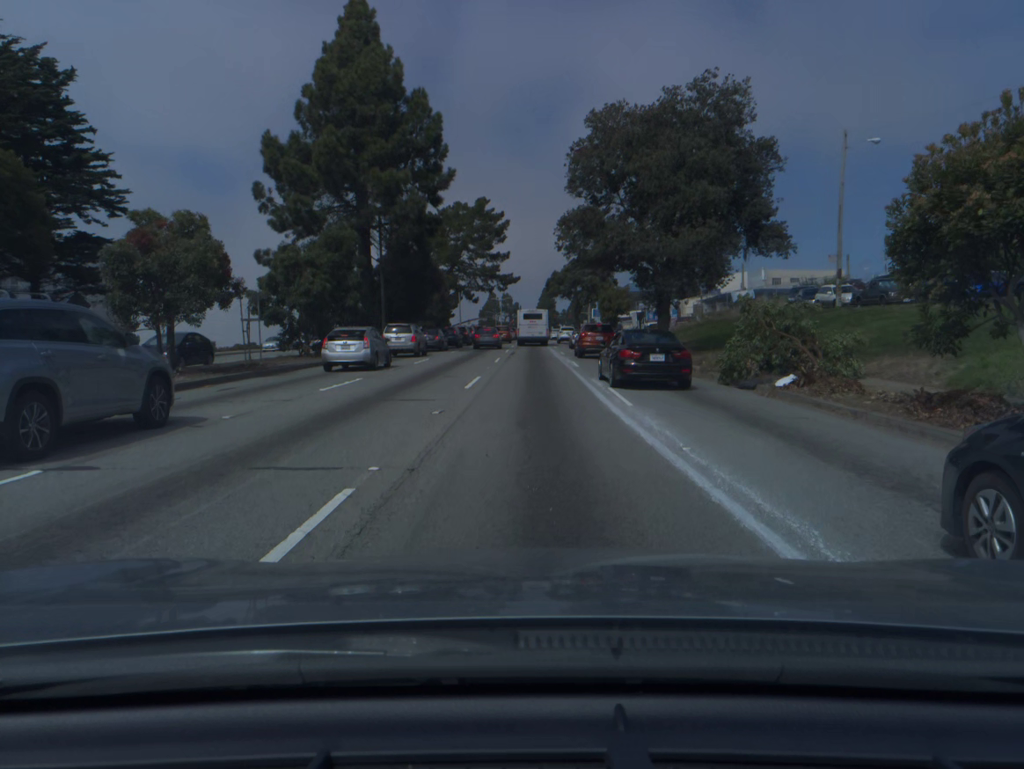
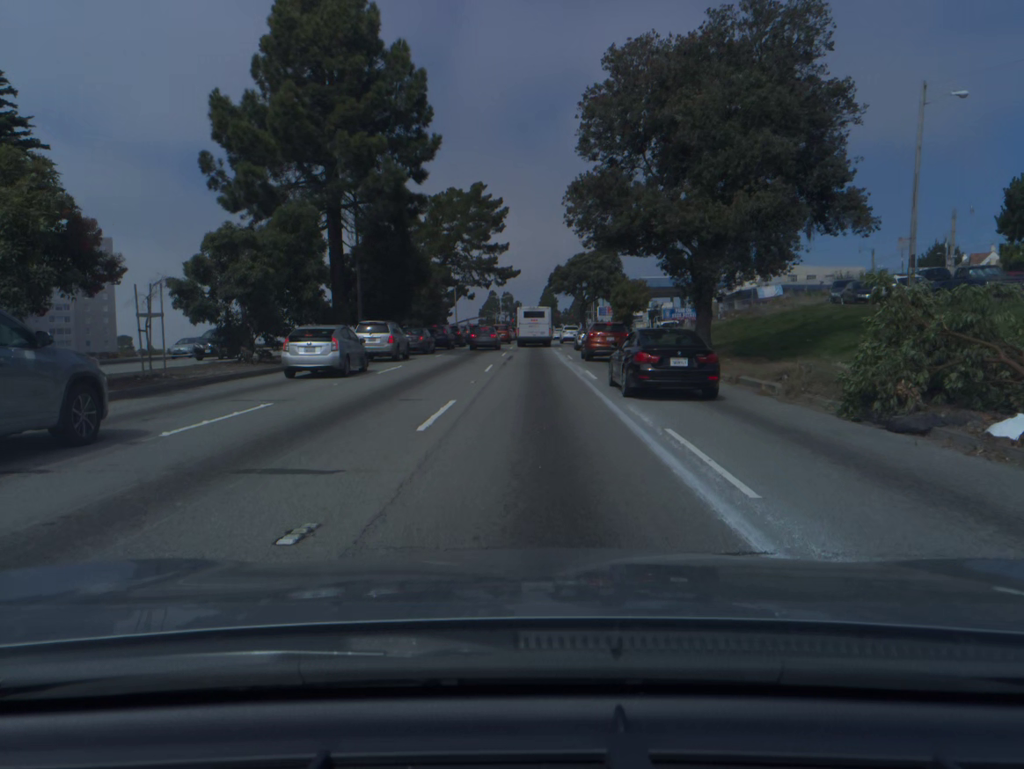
(0.0, +7.8) m; 0°
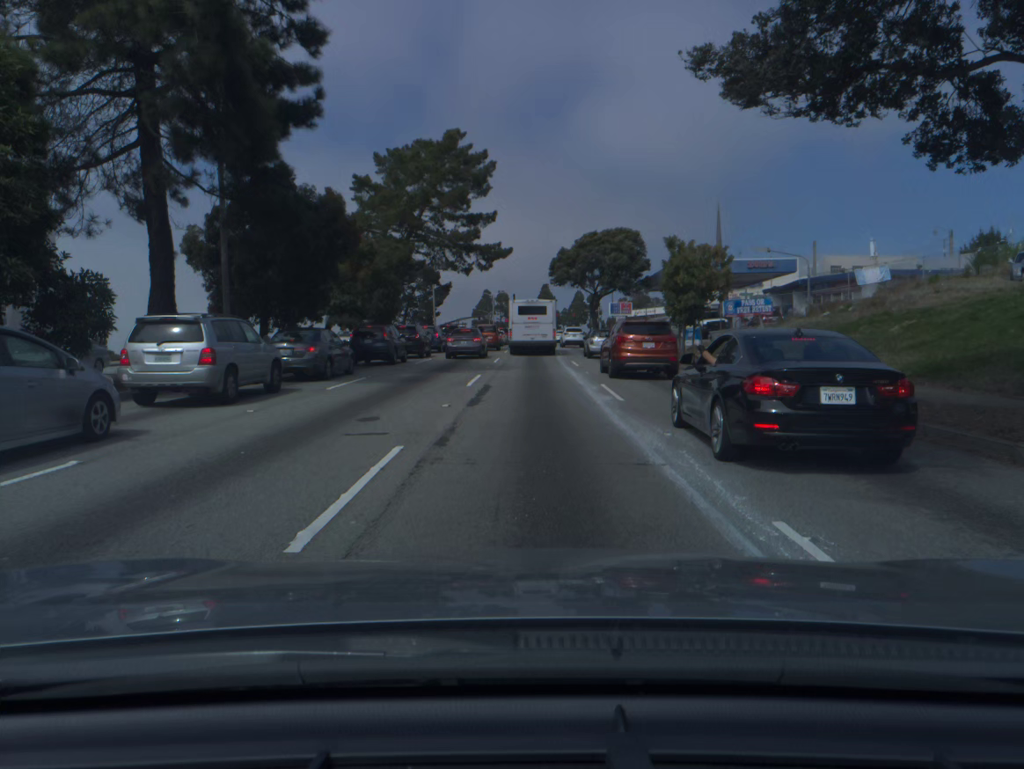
(0.0, +20.4) m; 0°
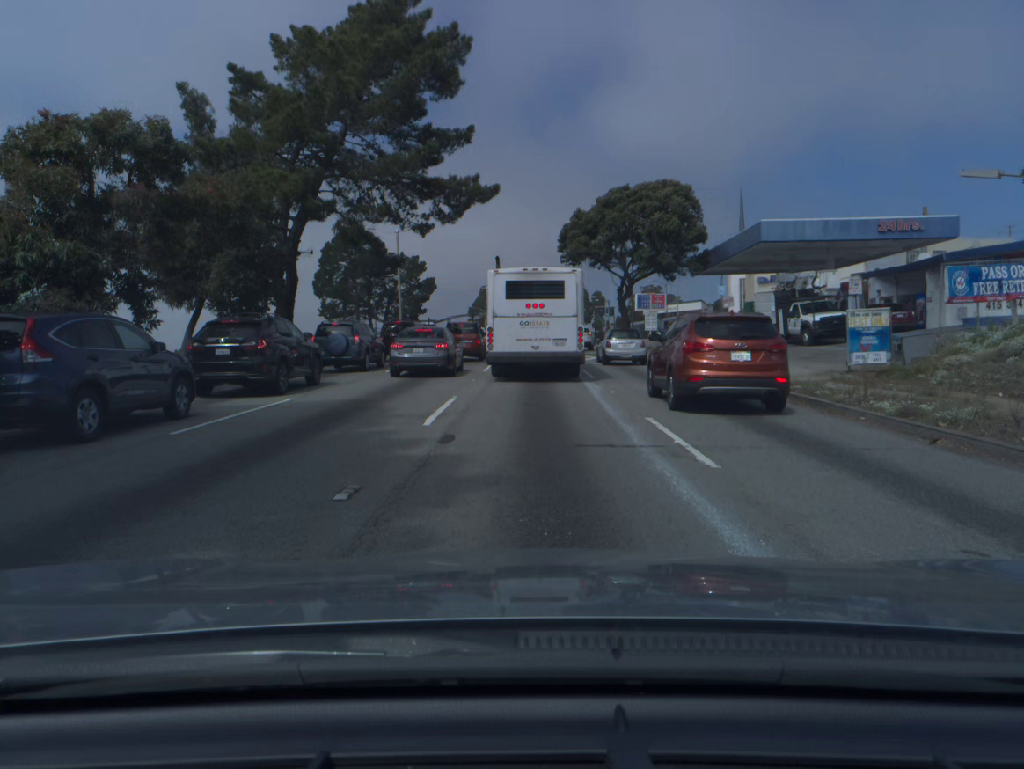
(-0.1, +22.6) m; 0°
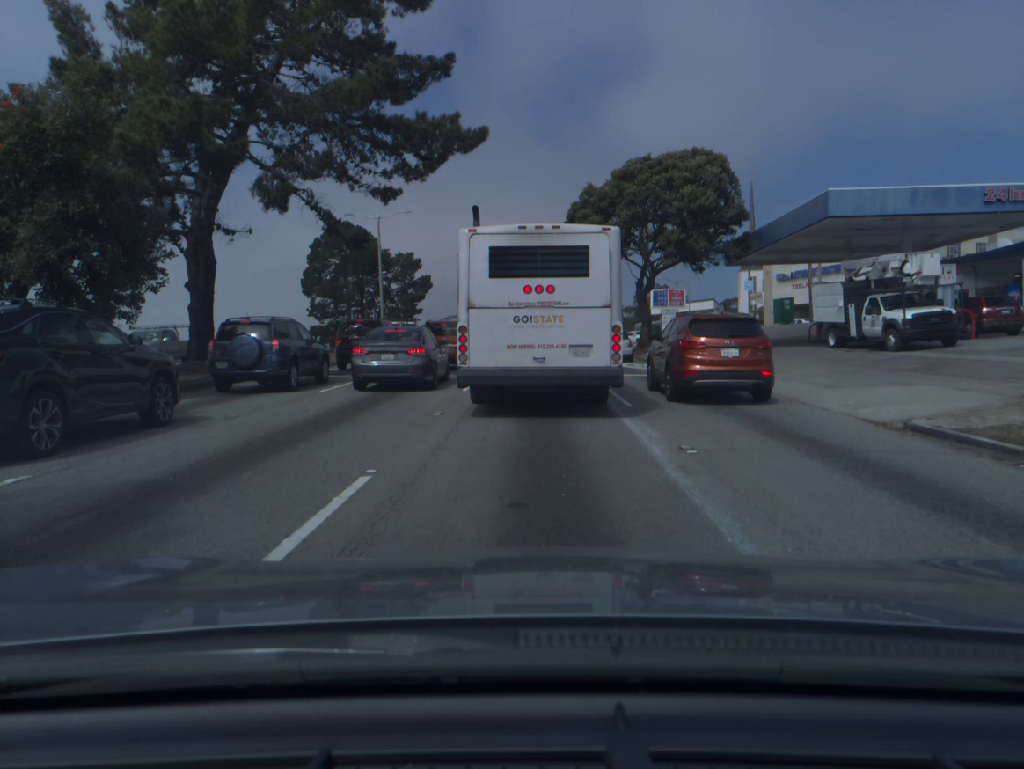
(0.0, +8.6) m; 0°
